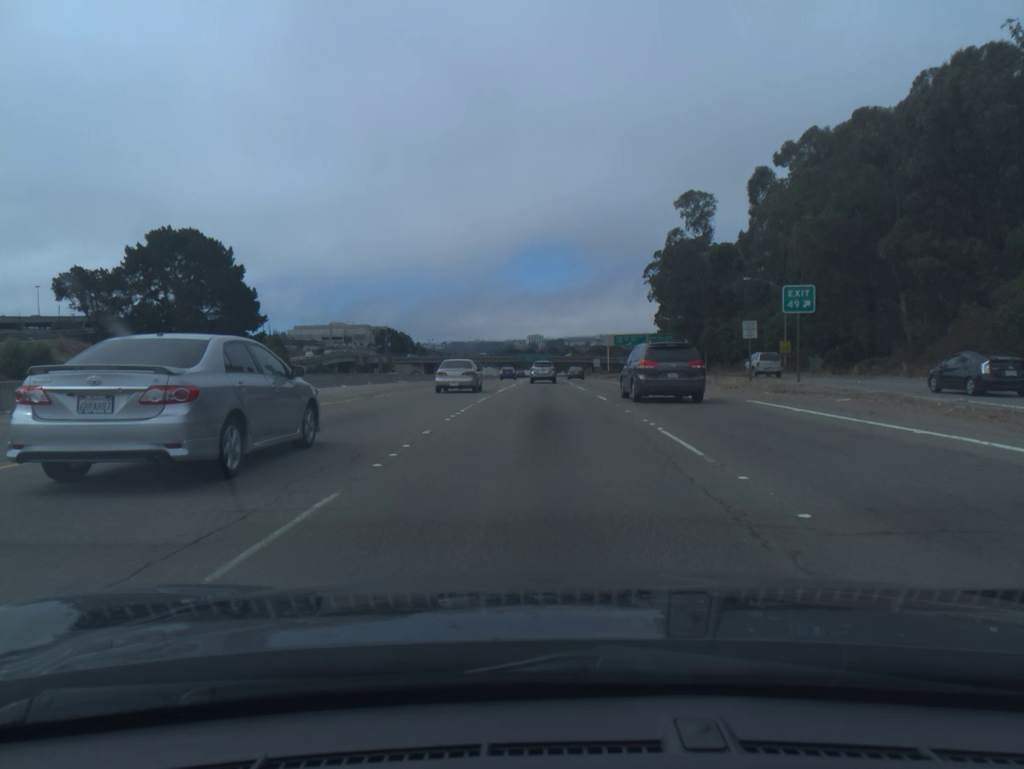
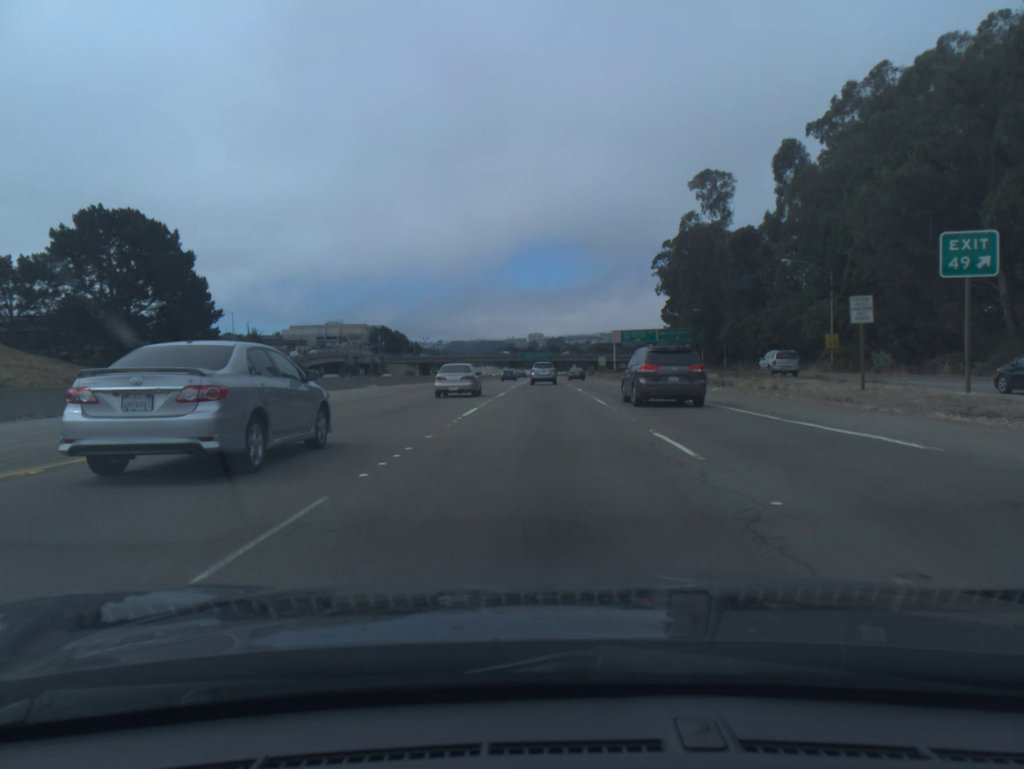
(0.0, +14.1) m; 0°
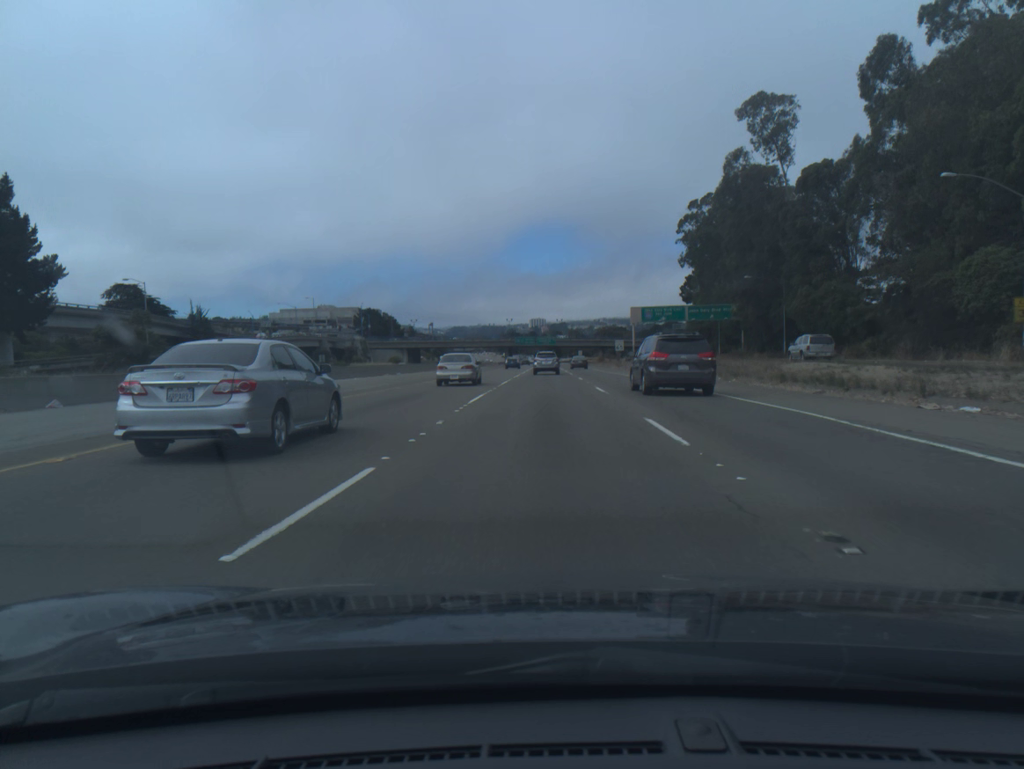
(0.0, +28.4) m; 0°
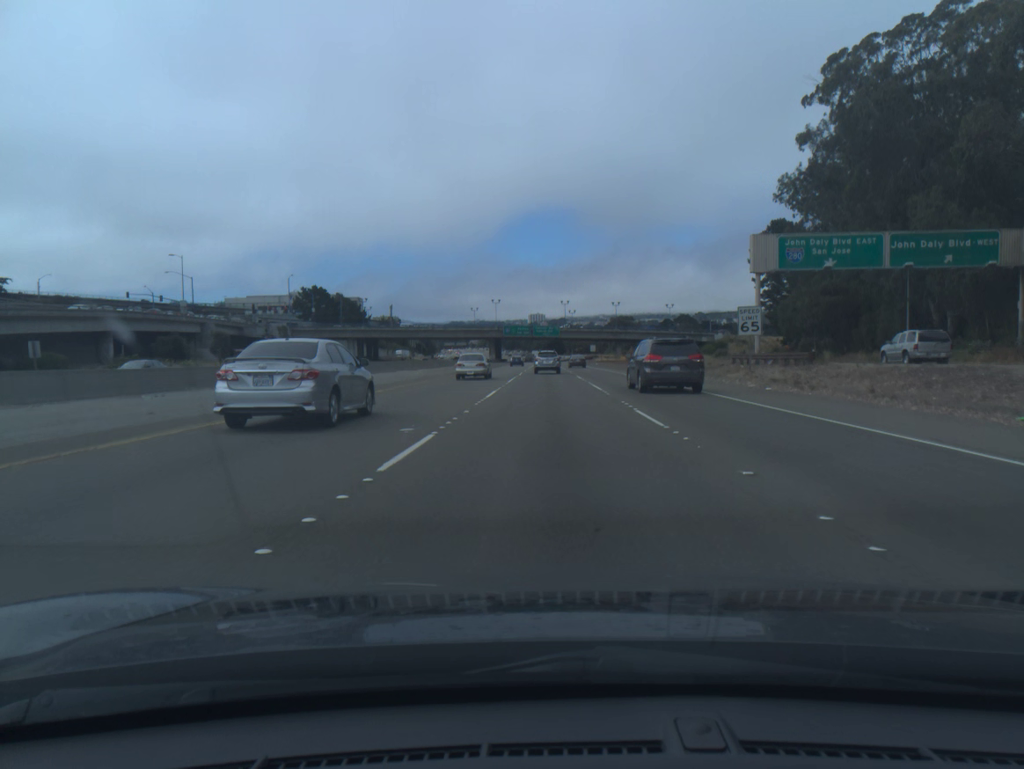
(-0.2, +70.7) m; 0°
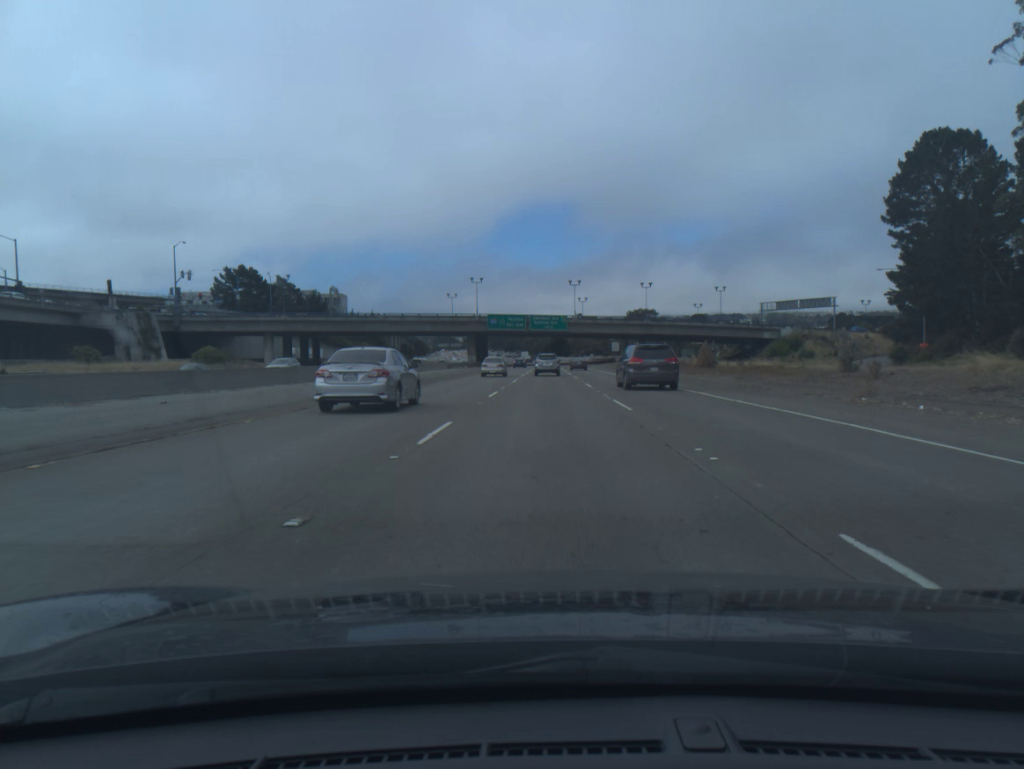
(+0.1, +56.5) m; 0°
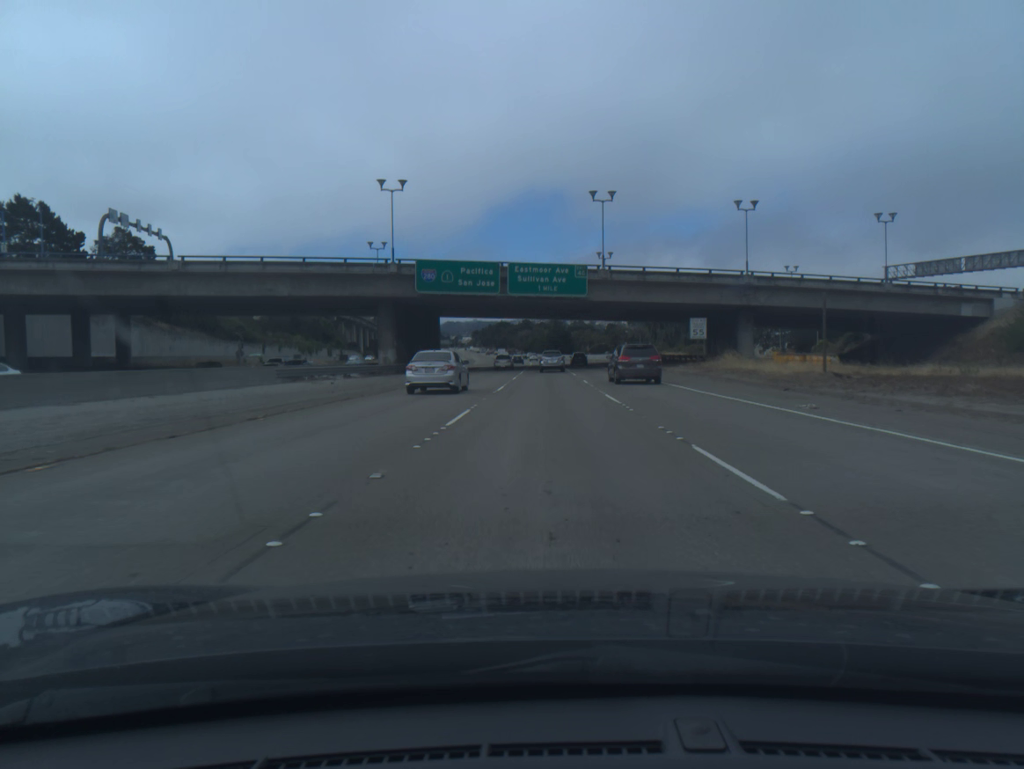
(+0.1, +71.6) m; 0°
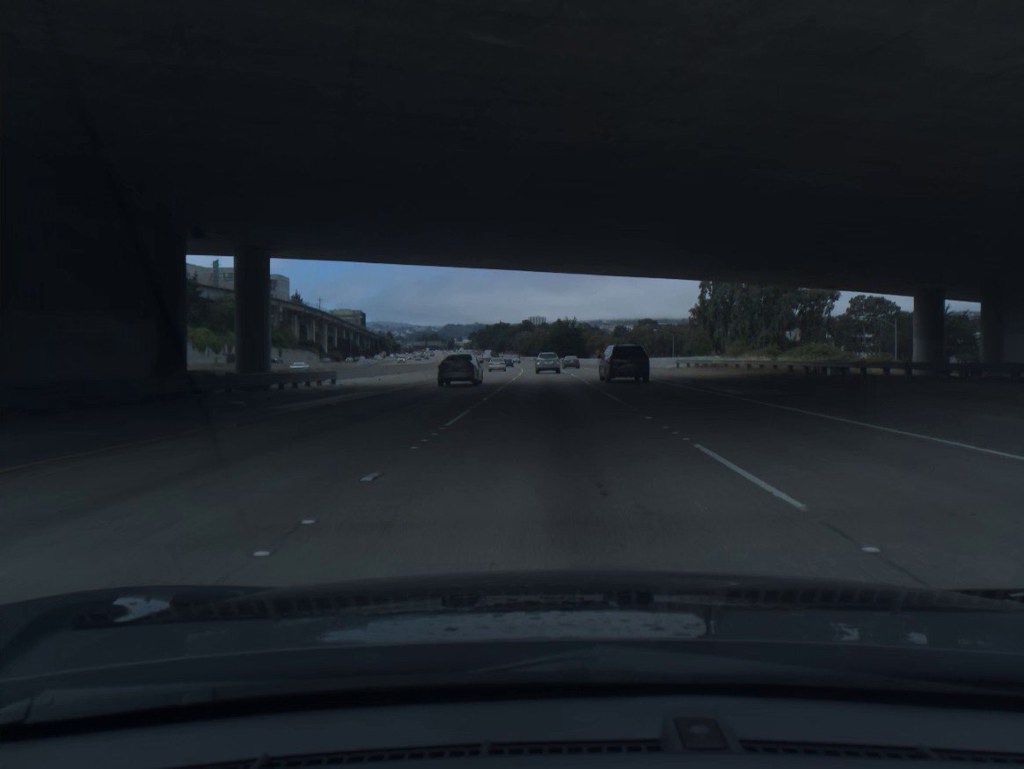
(-0.1, +58.2) m; 0°
